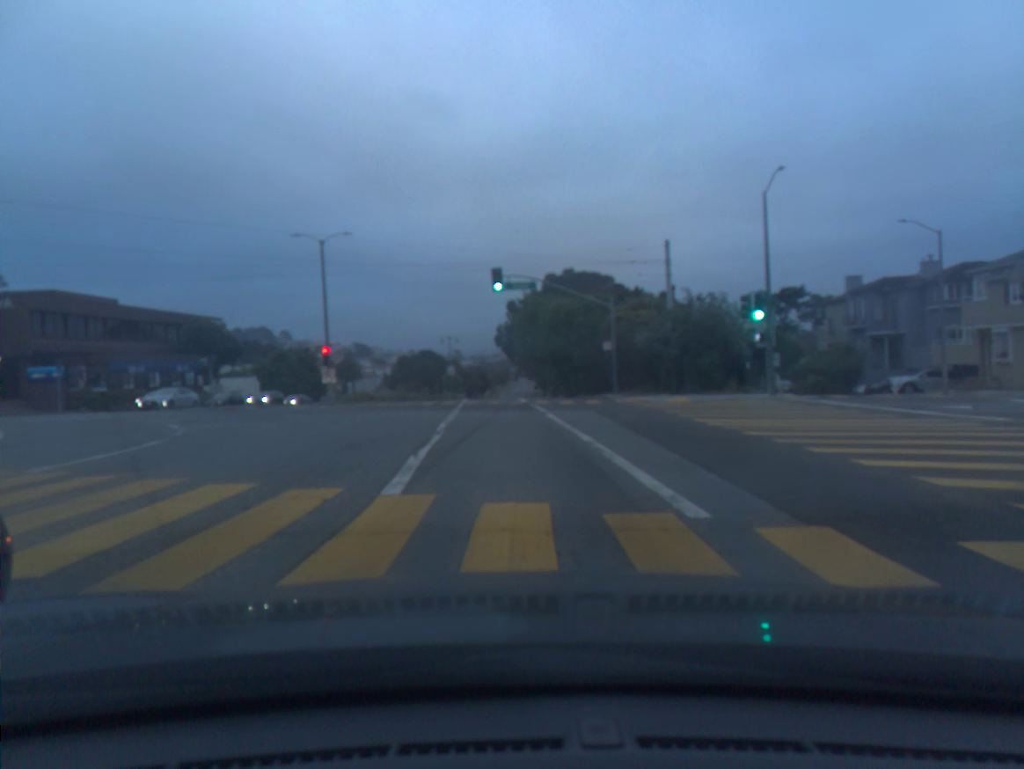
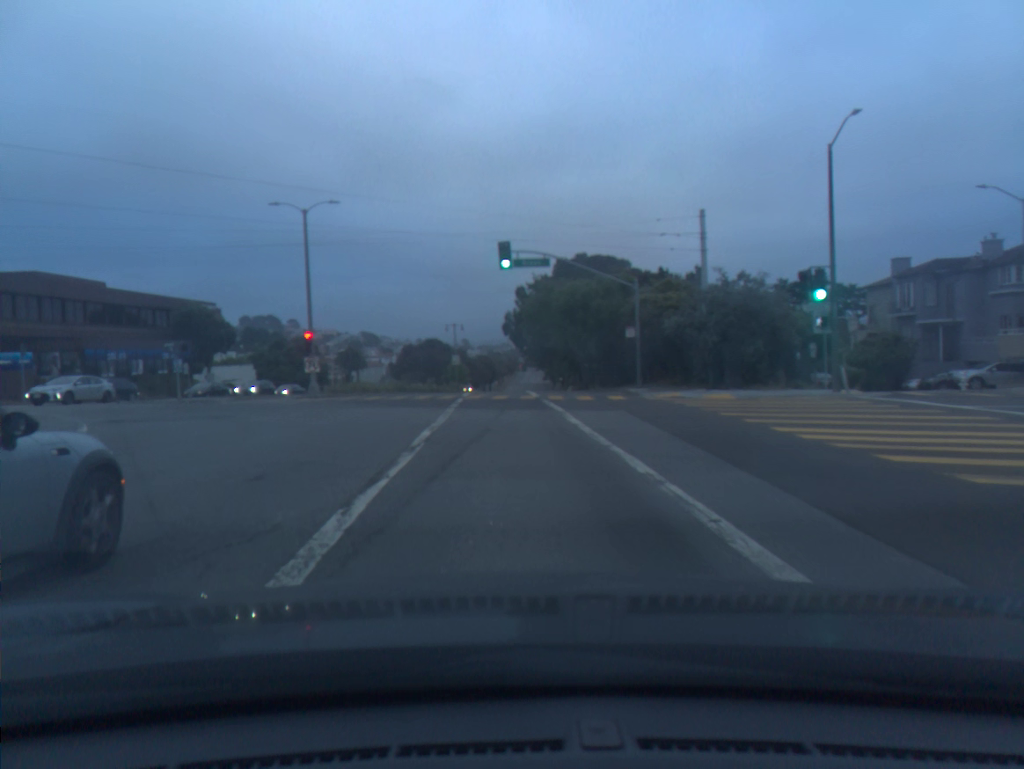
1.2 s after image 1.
(-0.1, +5.2) m; -1°
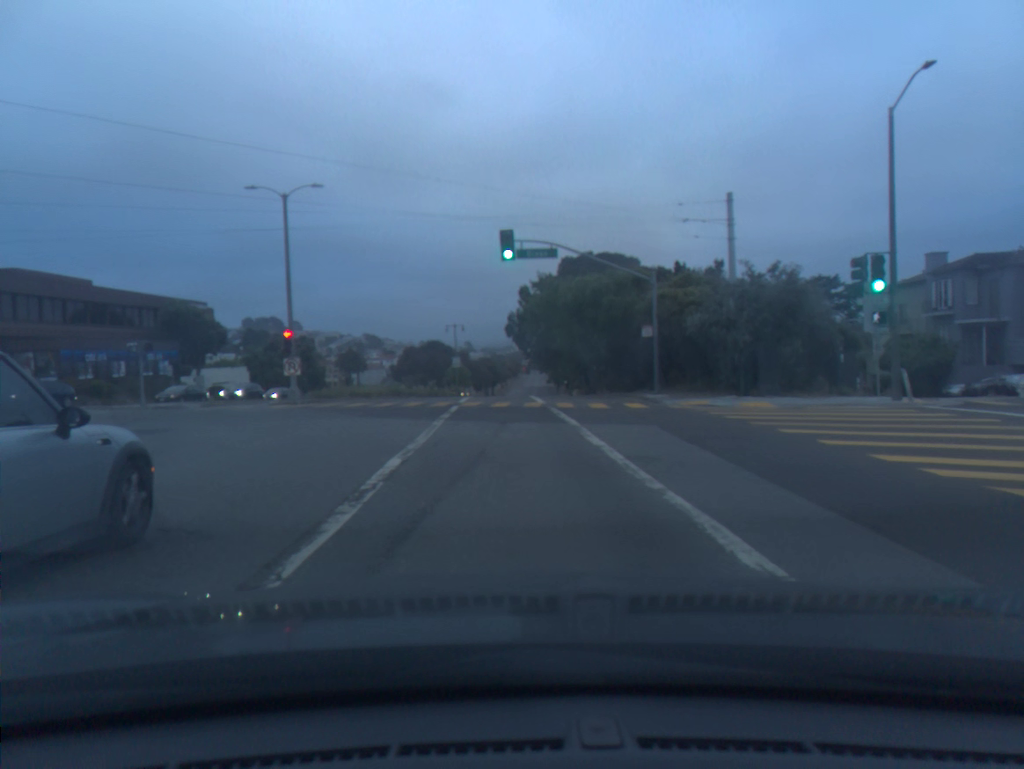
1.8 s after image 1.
(0.0, +3.8) m; 0°
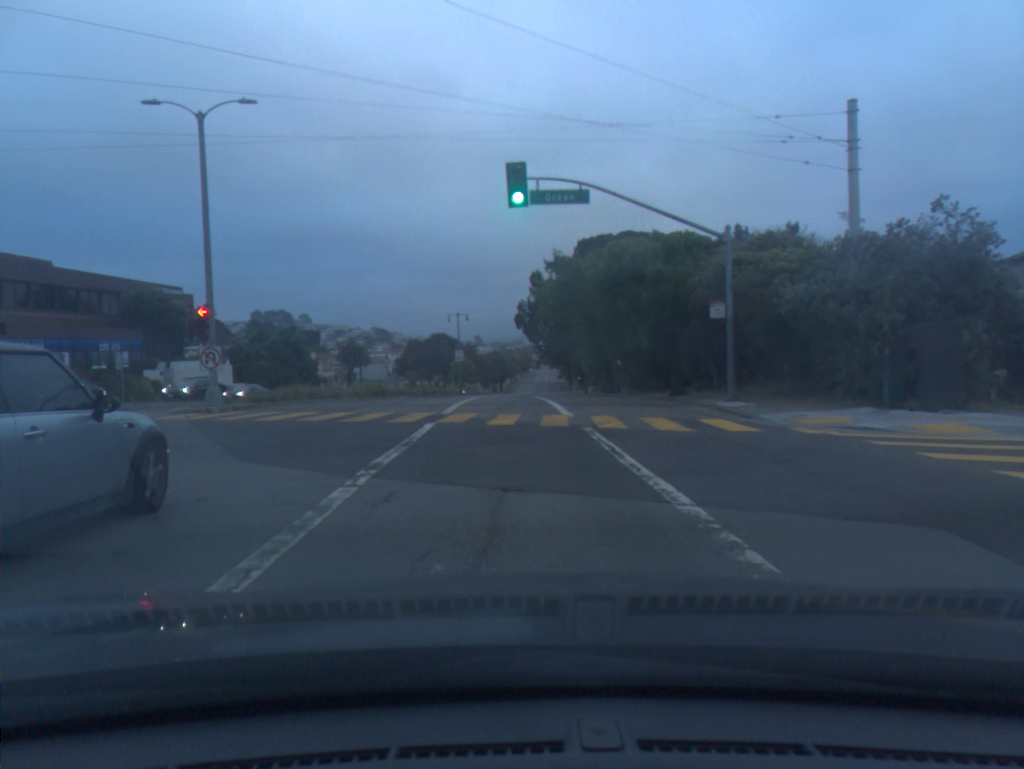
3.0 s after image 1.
(-0.1, +10.1) m; -1°
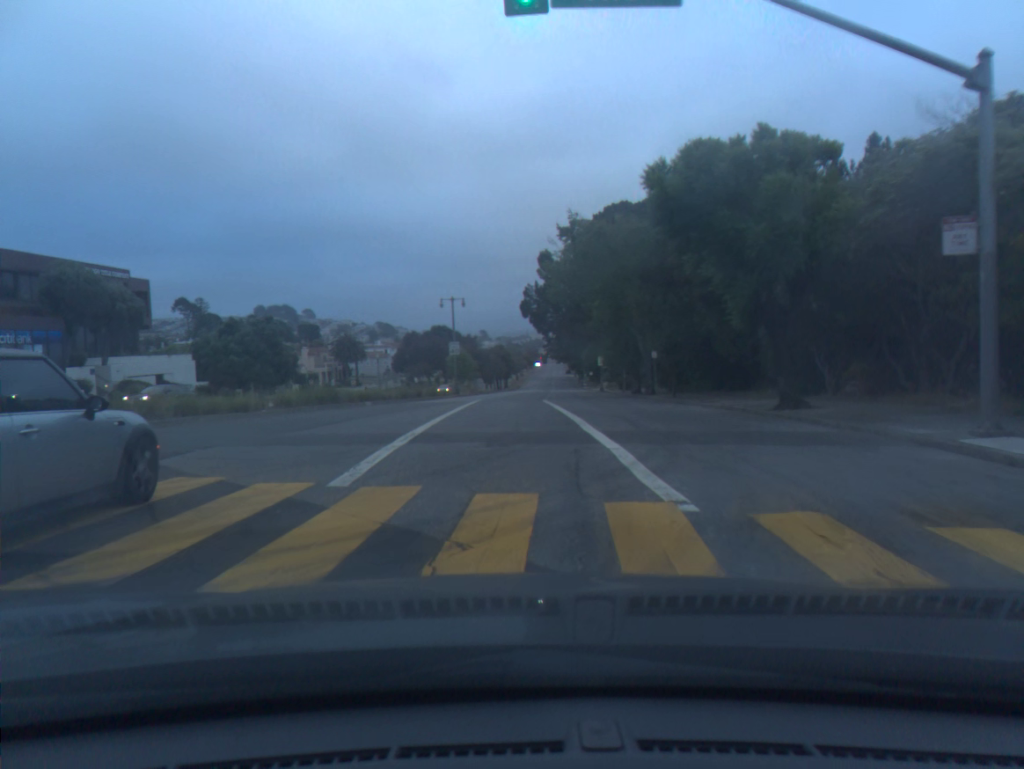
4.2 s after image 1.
(0.0, +12.6) m; -1°
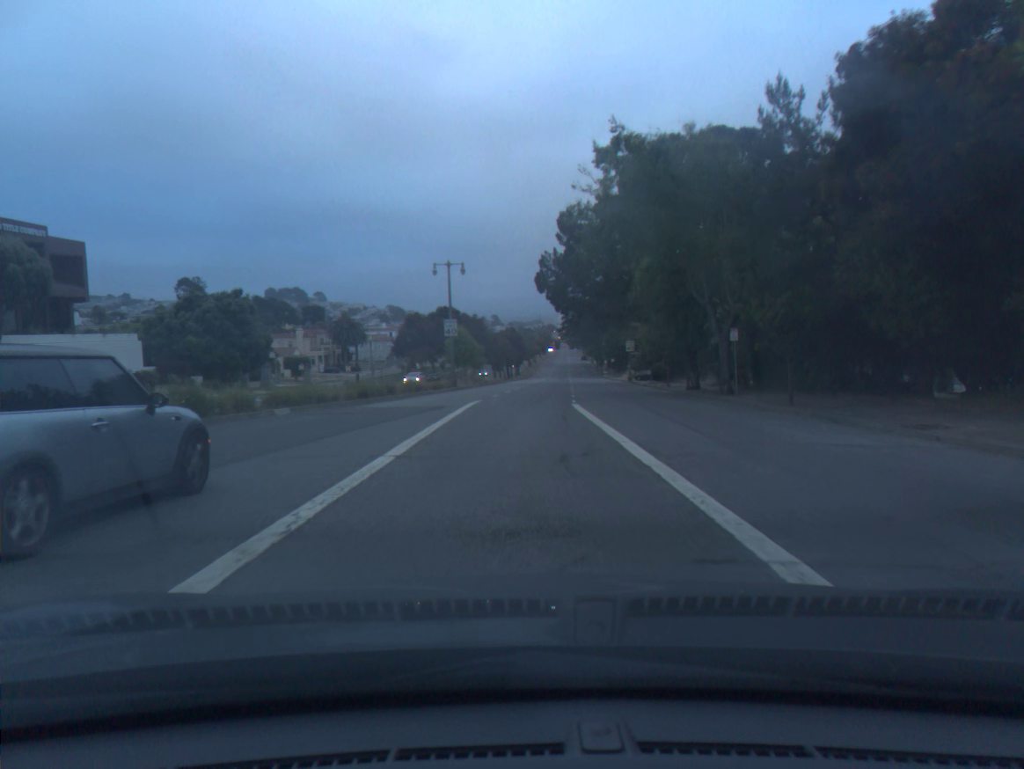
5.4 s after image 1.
(-0.1, +14.7) m; -1°
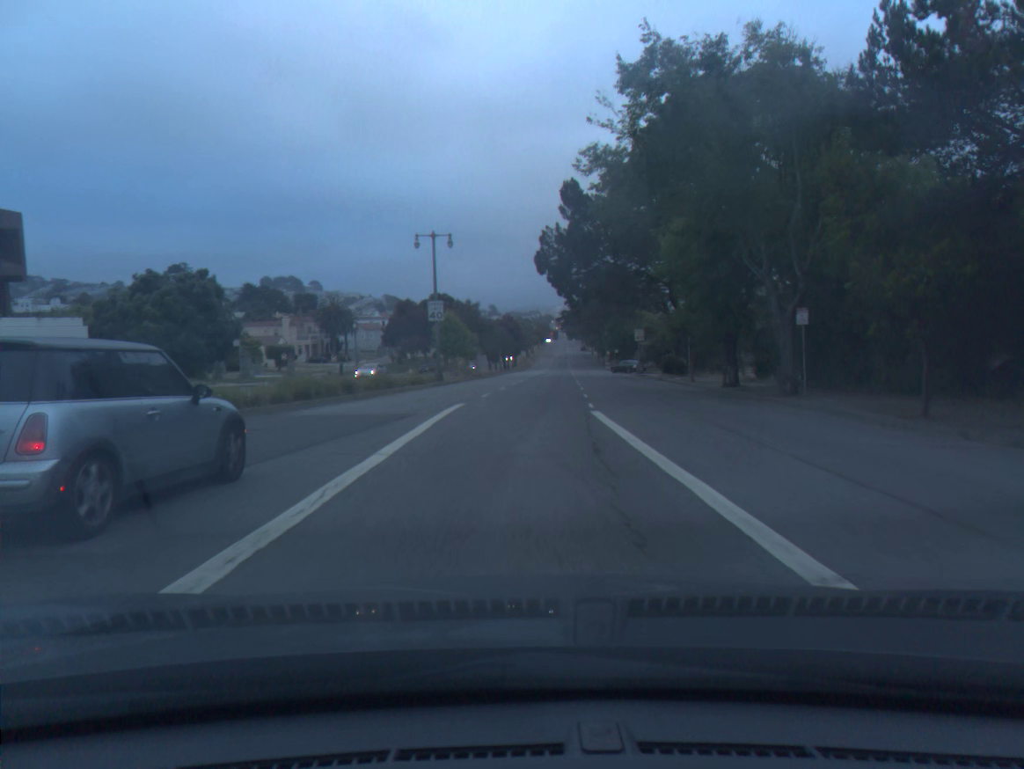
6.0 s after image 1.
(0.0, +8.0) m; 0°
